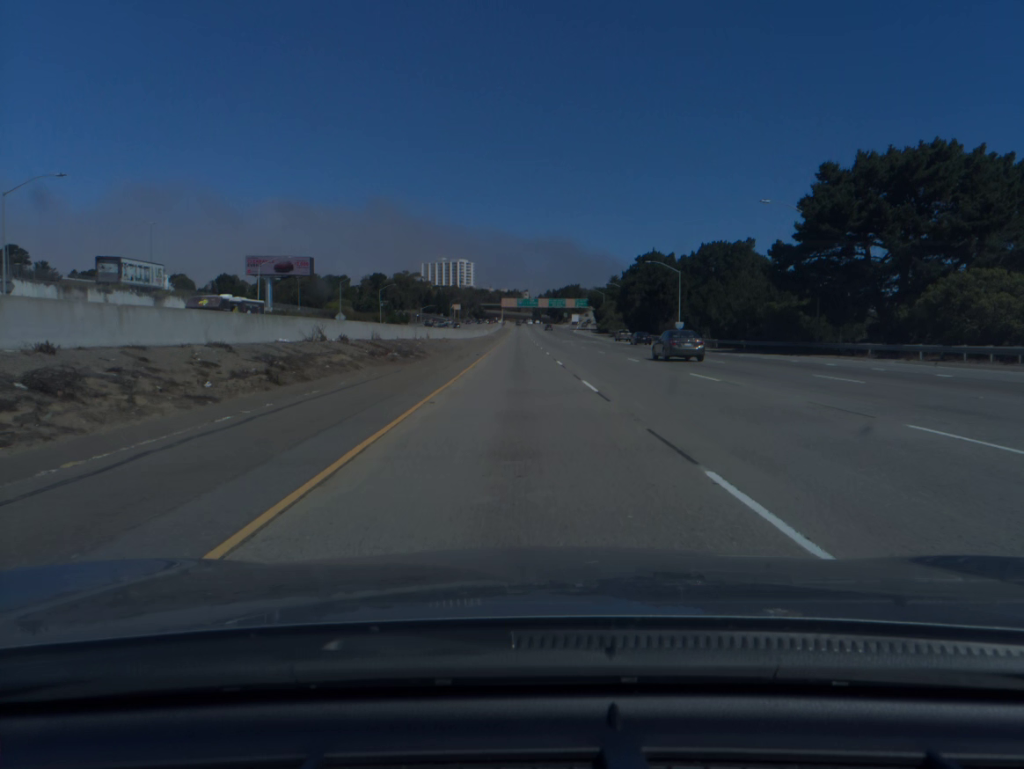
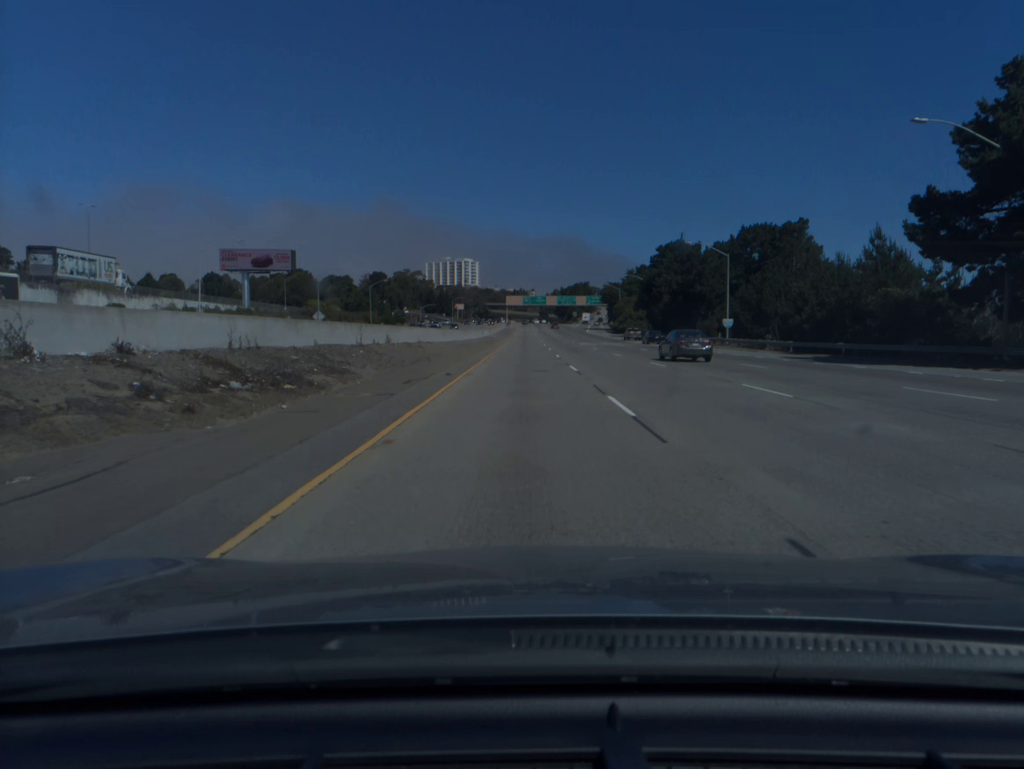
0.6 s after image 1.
(-0.1, +20.2) m; -1°
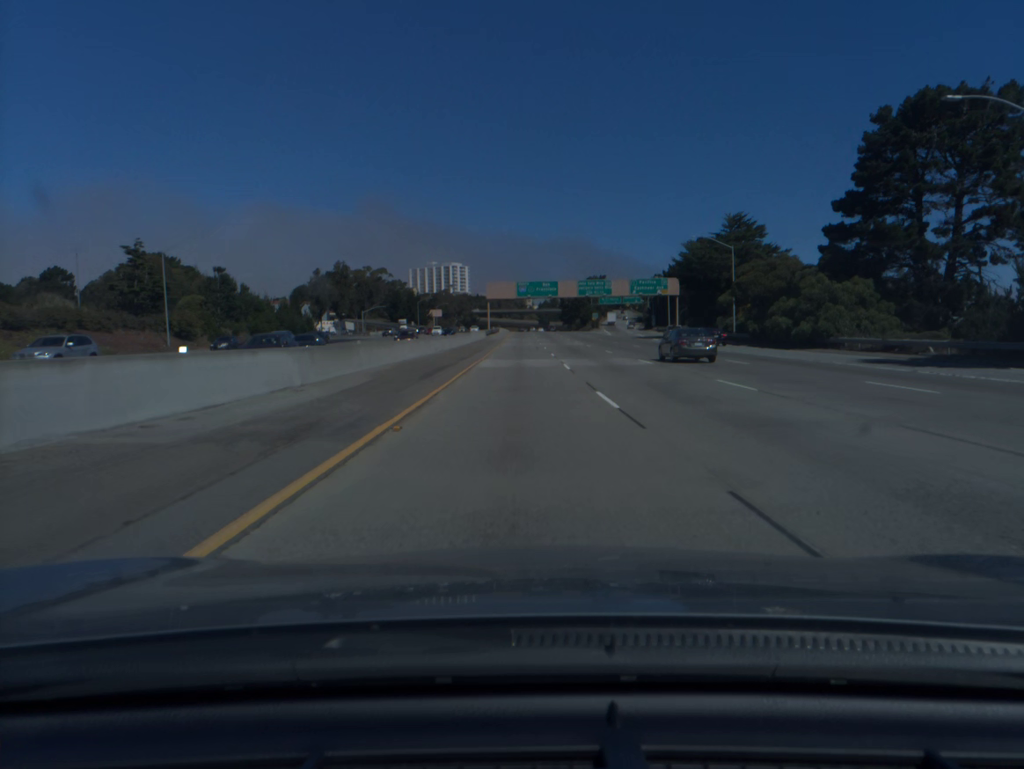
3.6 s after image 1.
(+0.2, +100.6) m; 0°
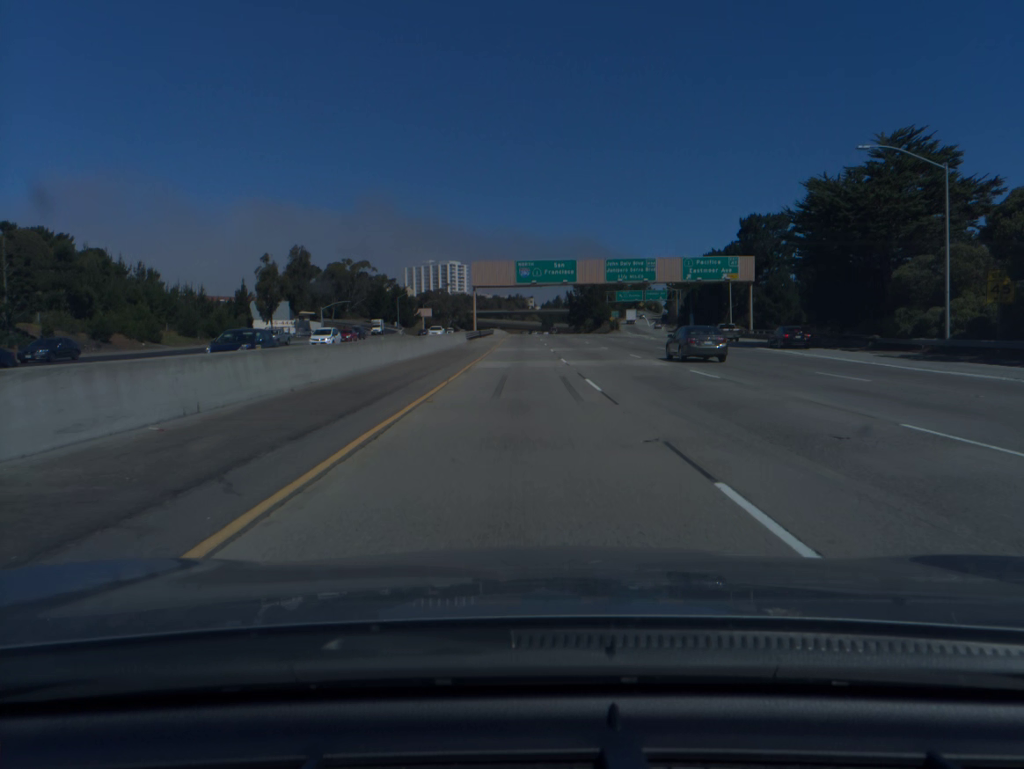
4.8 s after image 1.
(-0.1, +40.1) m; 0°
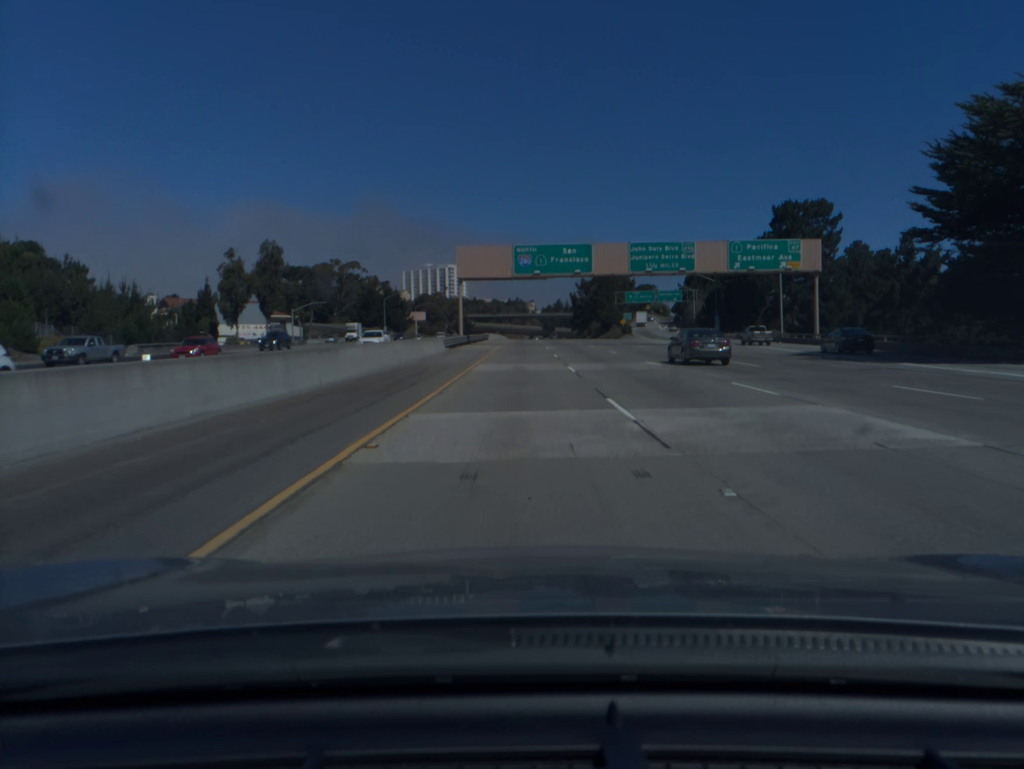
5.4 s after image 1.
(0.0, +19.9) m; 0°
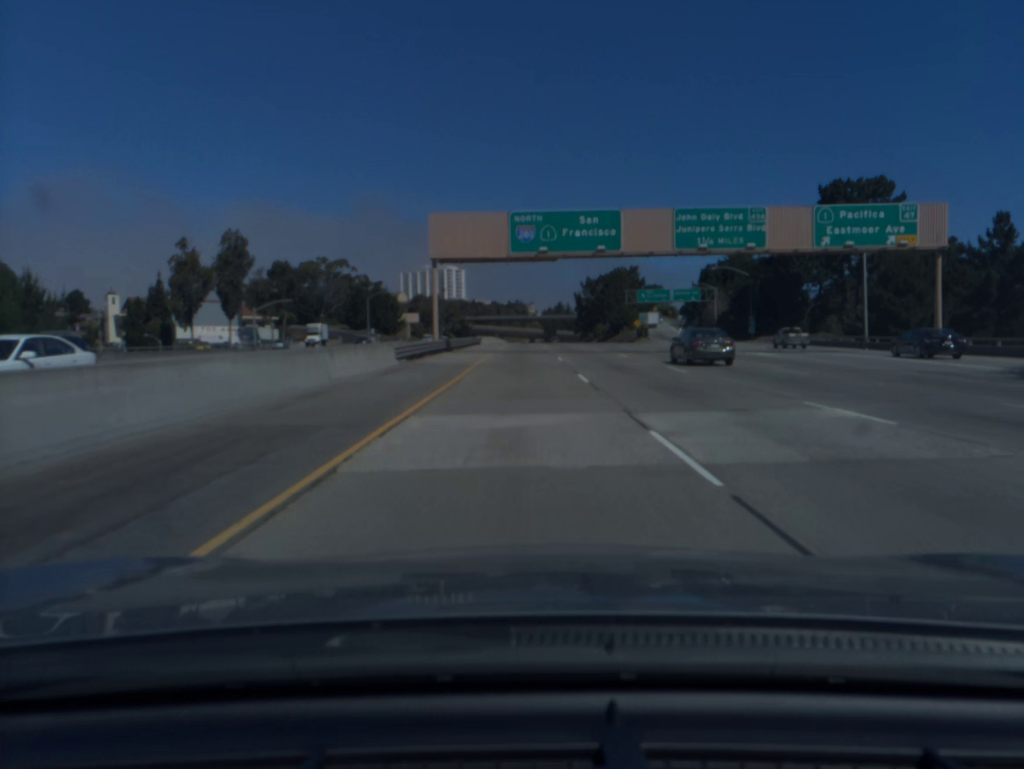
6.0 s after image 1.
(0.0, +19.9) m; 0°
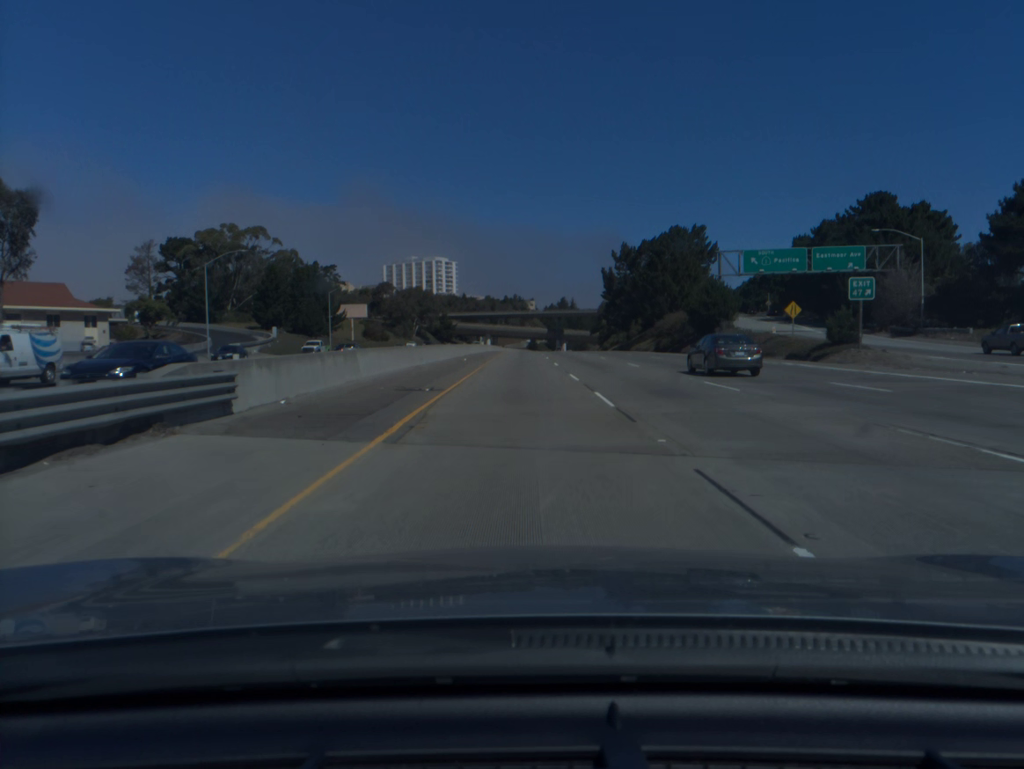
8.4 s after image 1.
(0.0, +79.1) m; 0°
